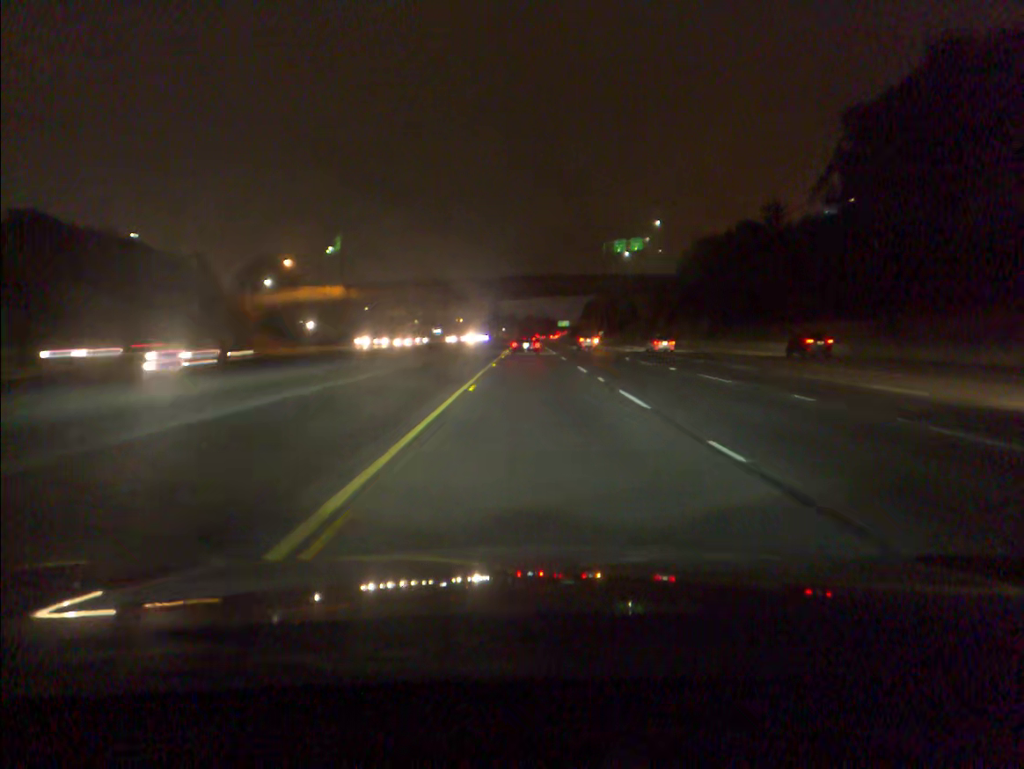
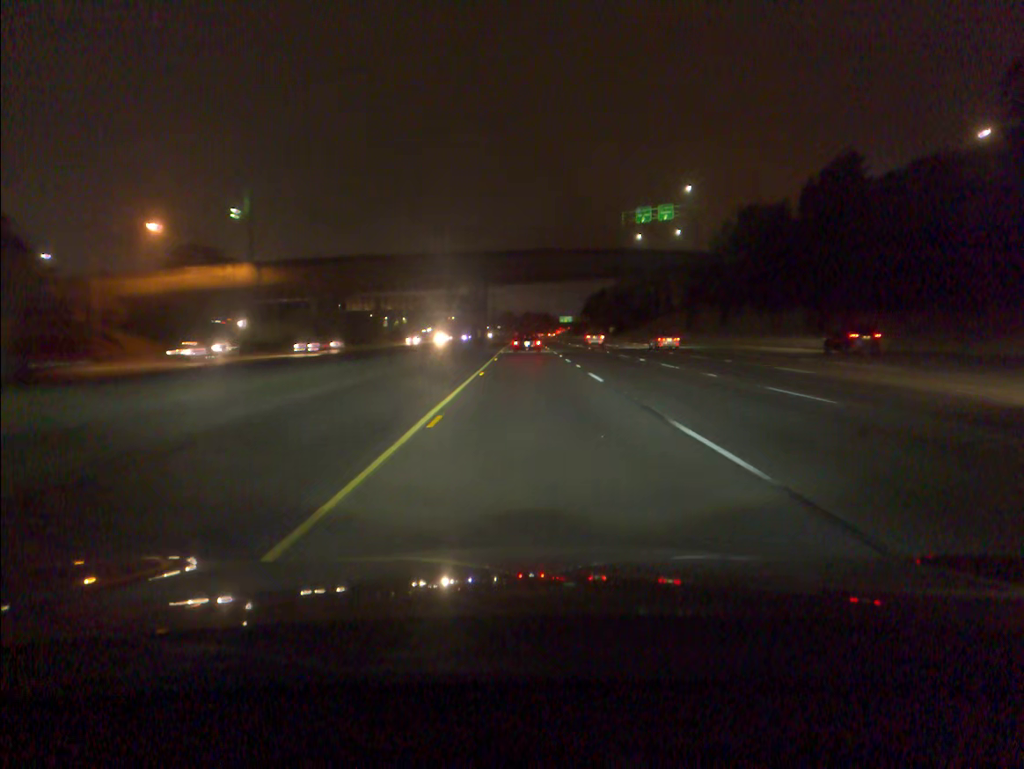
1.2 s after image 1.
(-0.1, +35.4) m; 0°
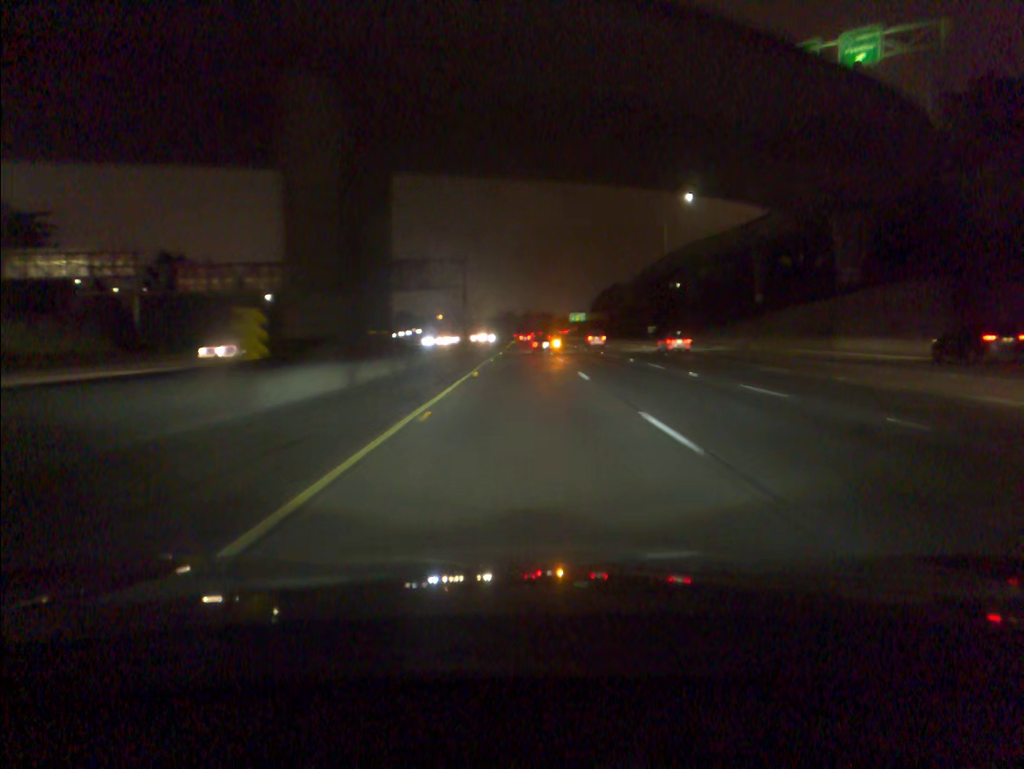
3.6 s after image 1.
(+0.3, +71.6) m; 0°
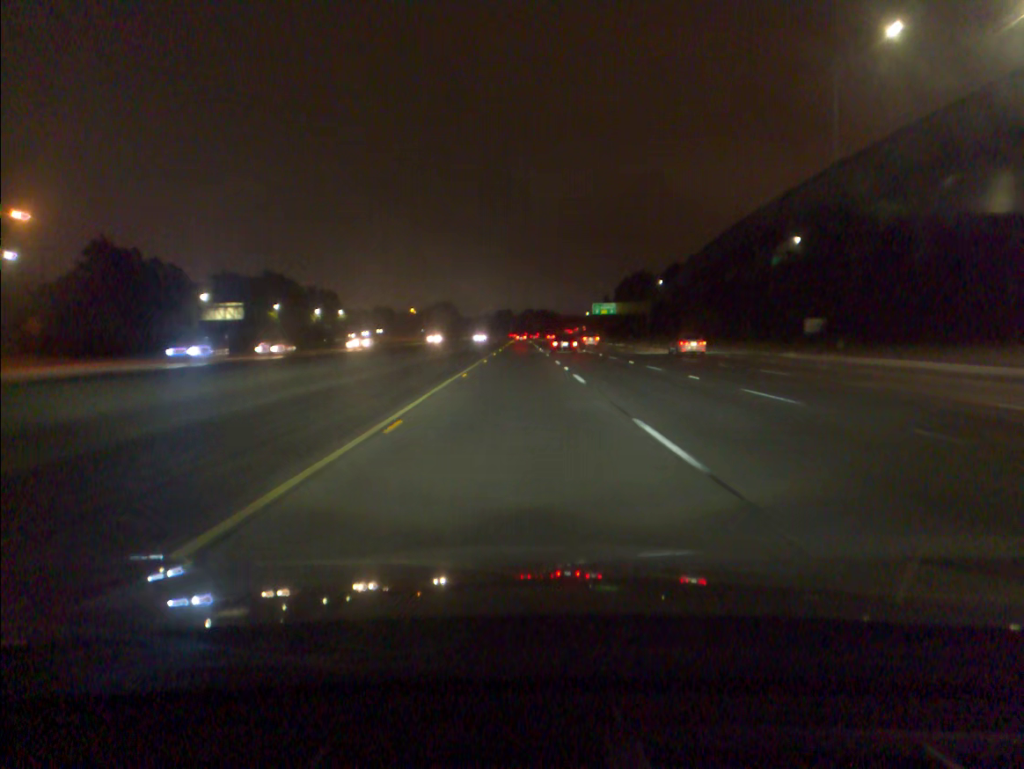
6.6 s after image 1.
(+0.3, +89.2) m; 0°
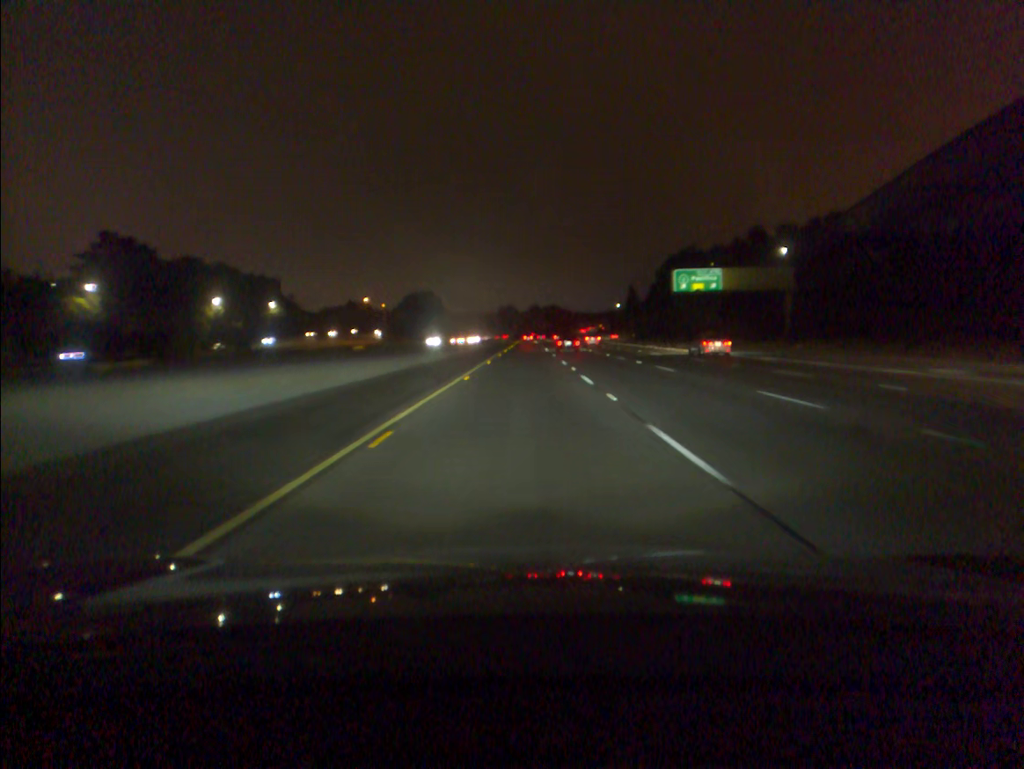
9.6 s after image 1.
(-0.3, +88.5) m; 0°
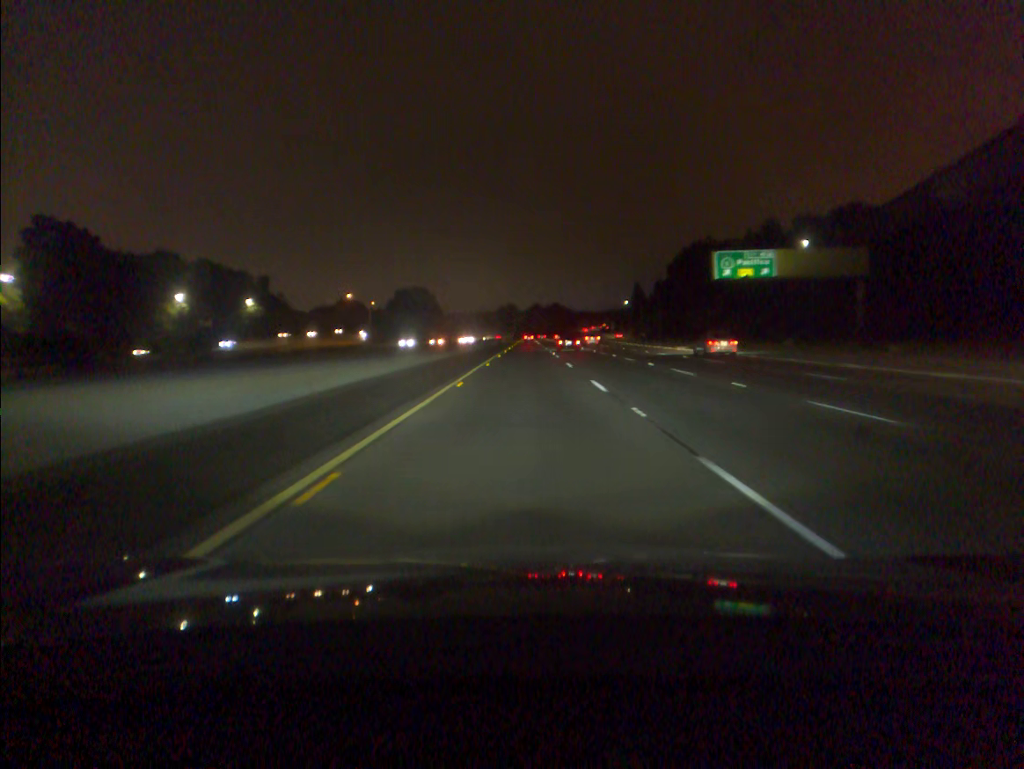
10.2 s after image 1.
(0.0, +17.8) m; 0°
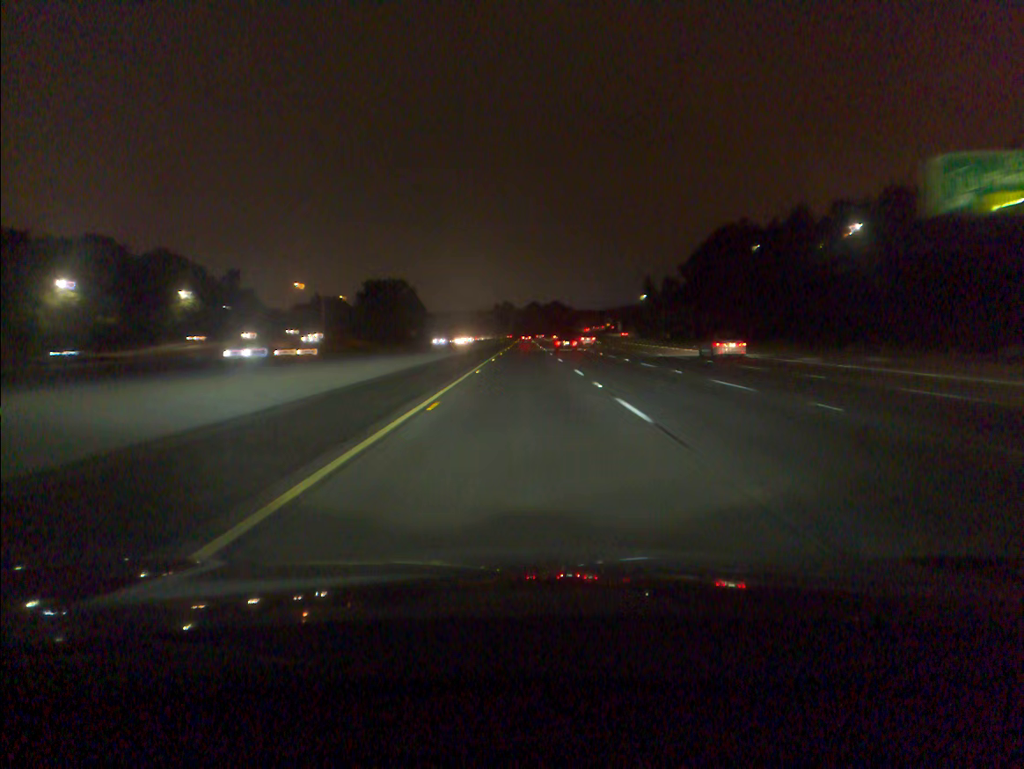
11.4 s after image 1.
(+0.1, +35.6) m; 0°
